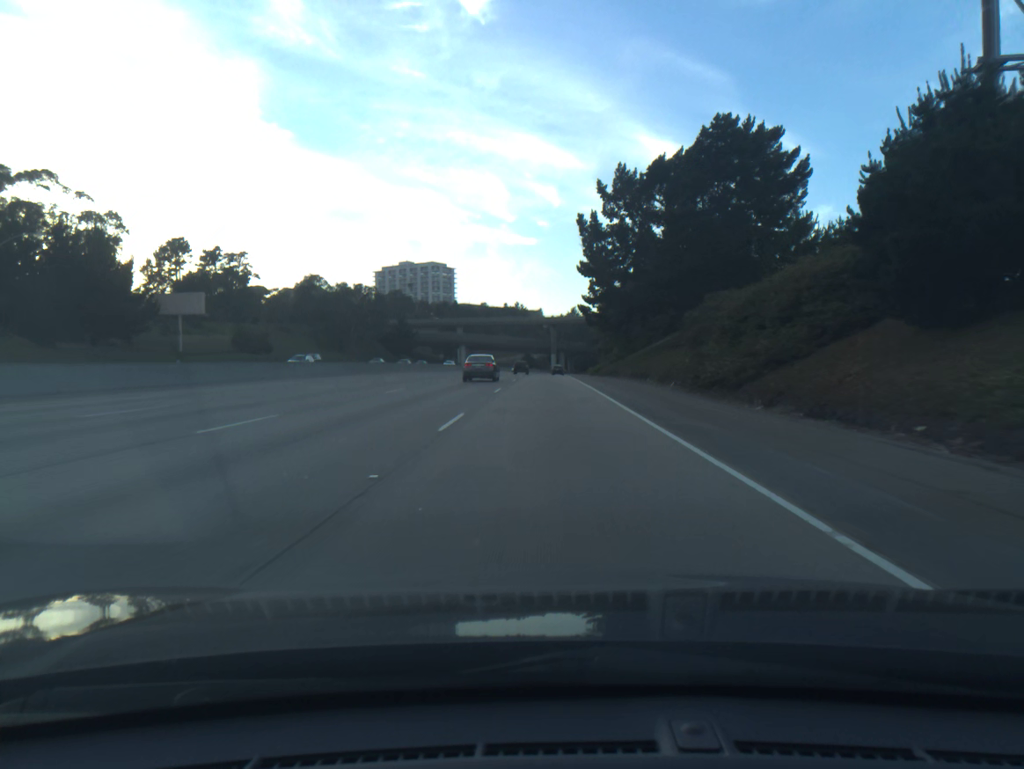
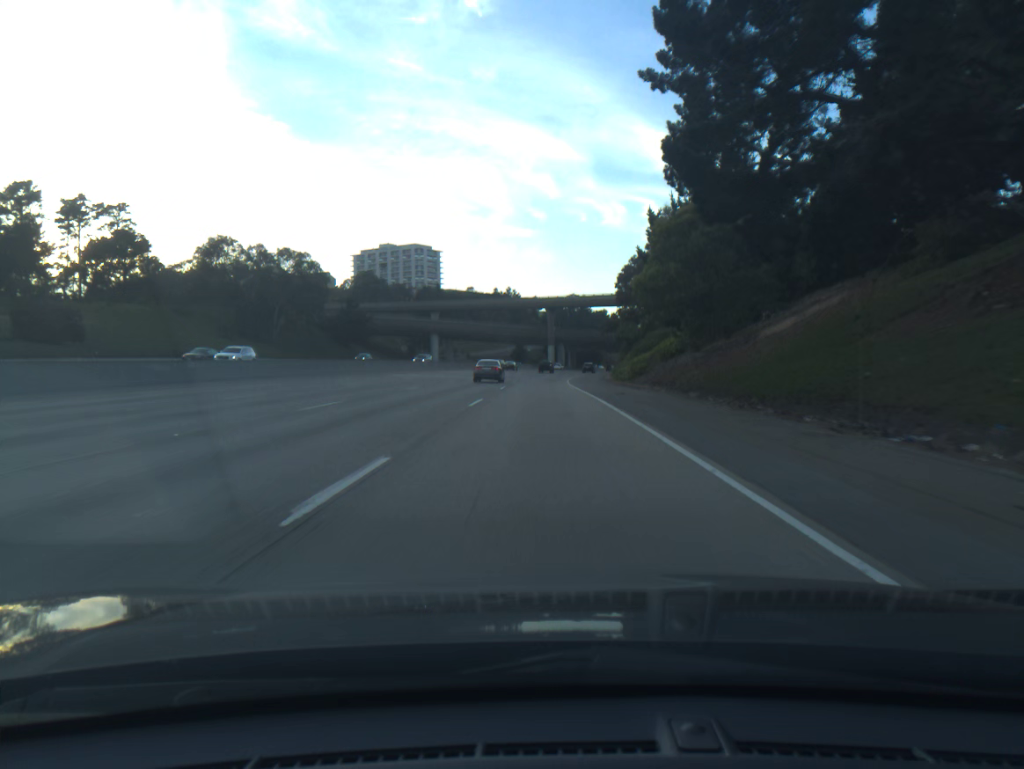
(+0.2, +51.0) m; 0°
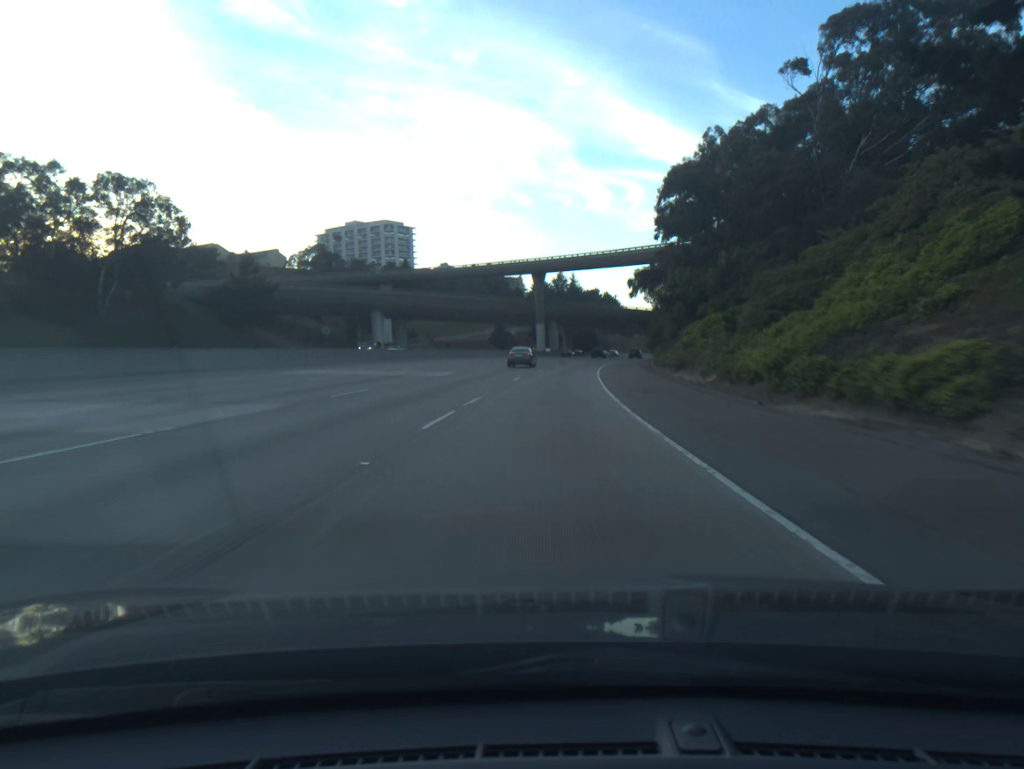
(0.0, +51.3) m; +1°
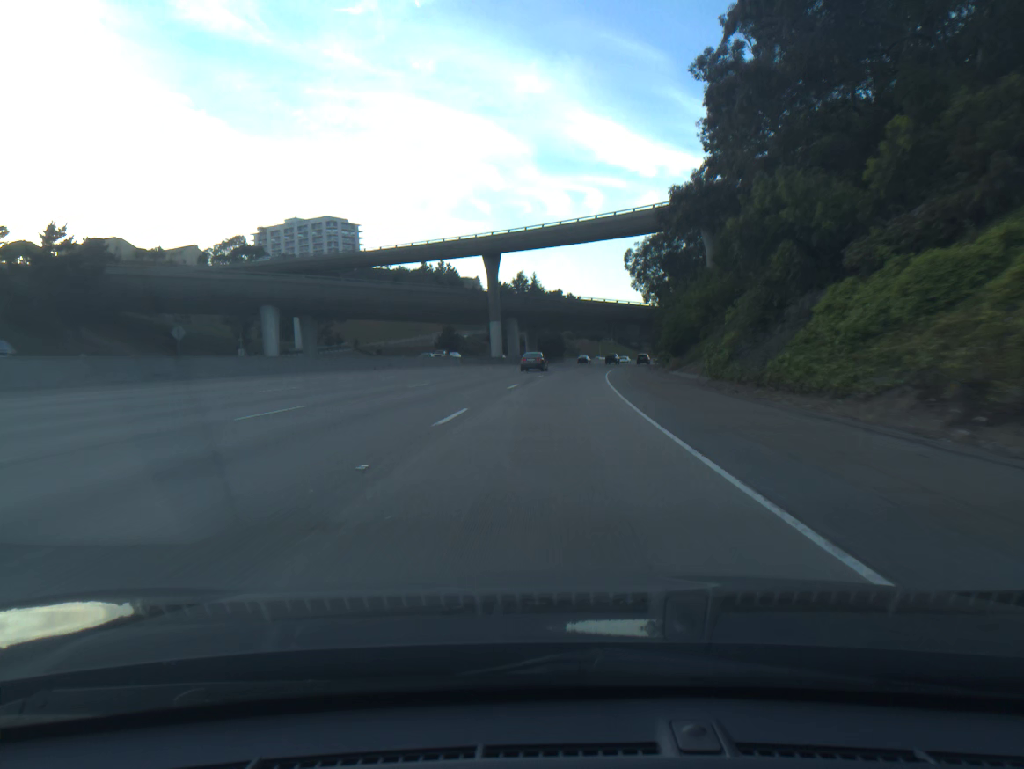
(+0.8, +34.2) m; +3°
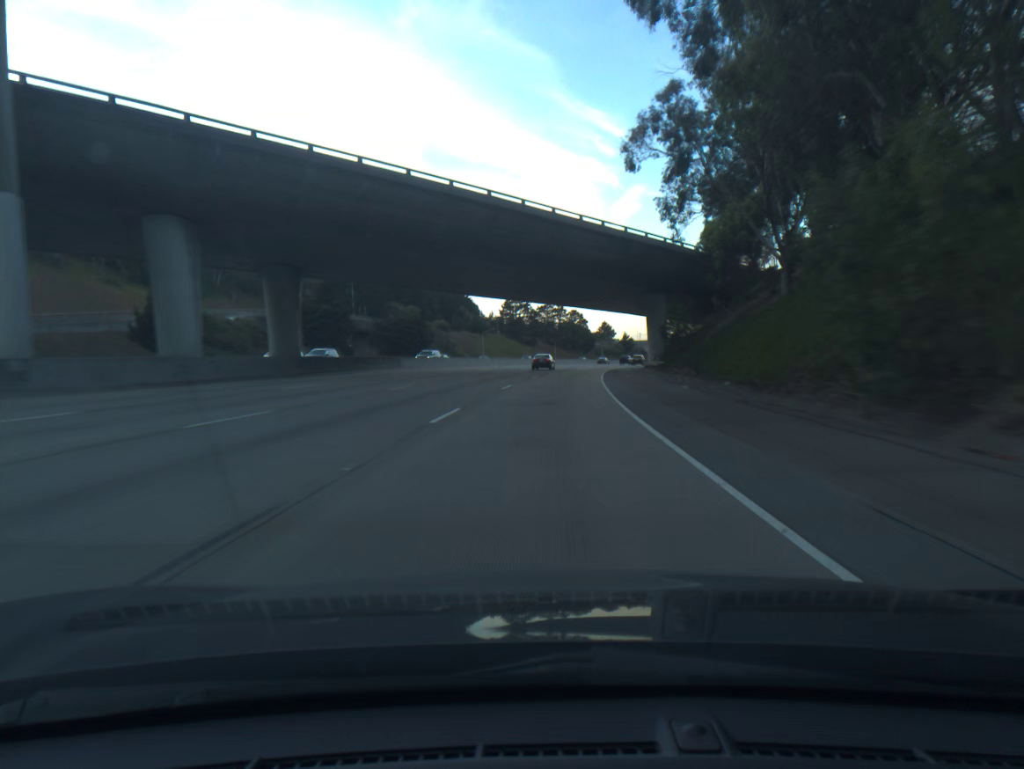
(+6.5, +84.0) m; +8°
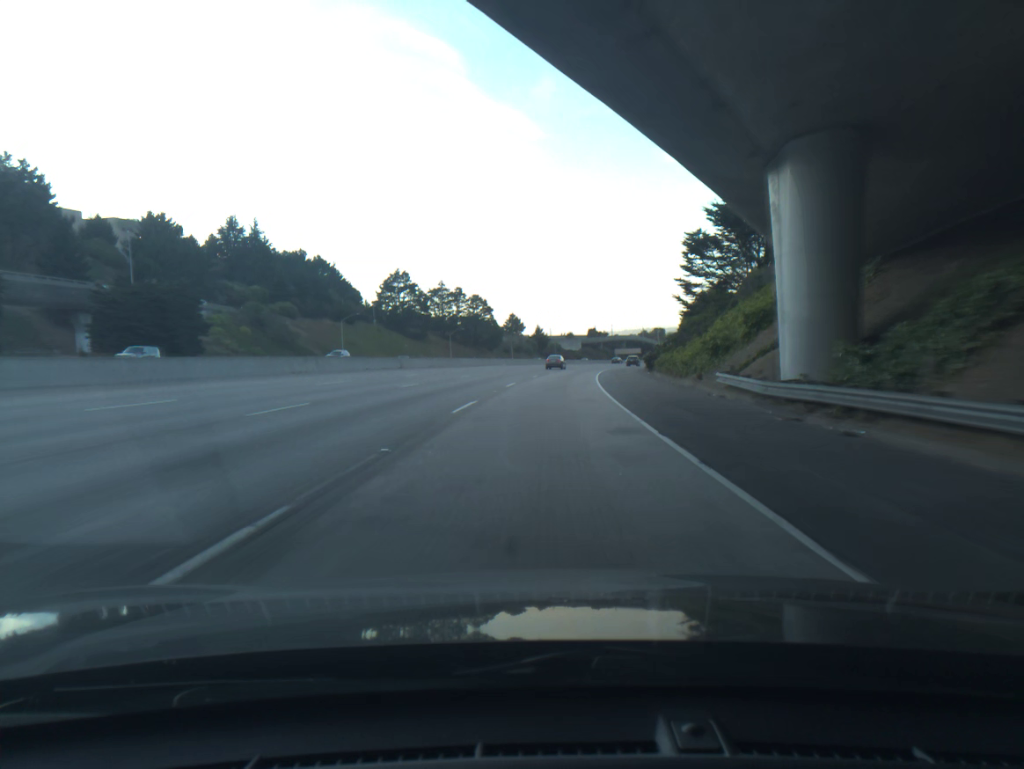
(+3.6, +67.6) m; +7°
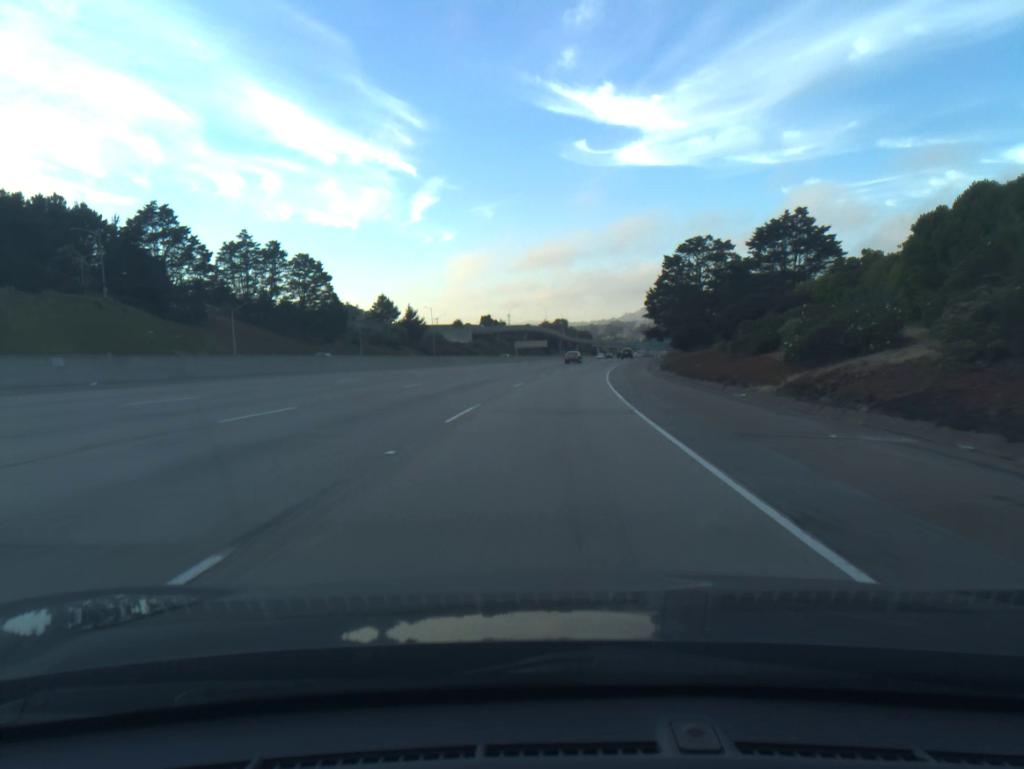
(+5.6, +85.3) m; +8°
